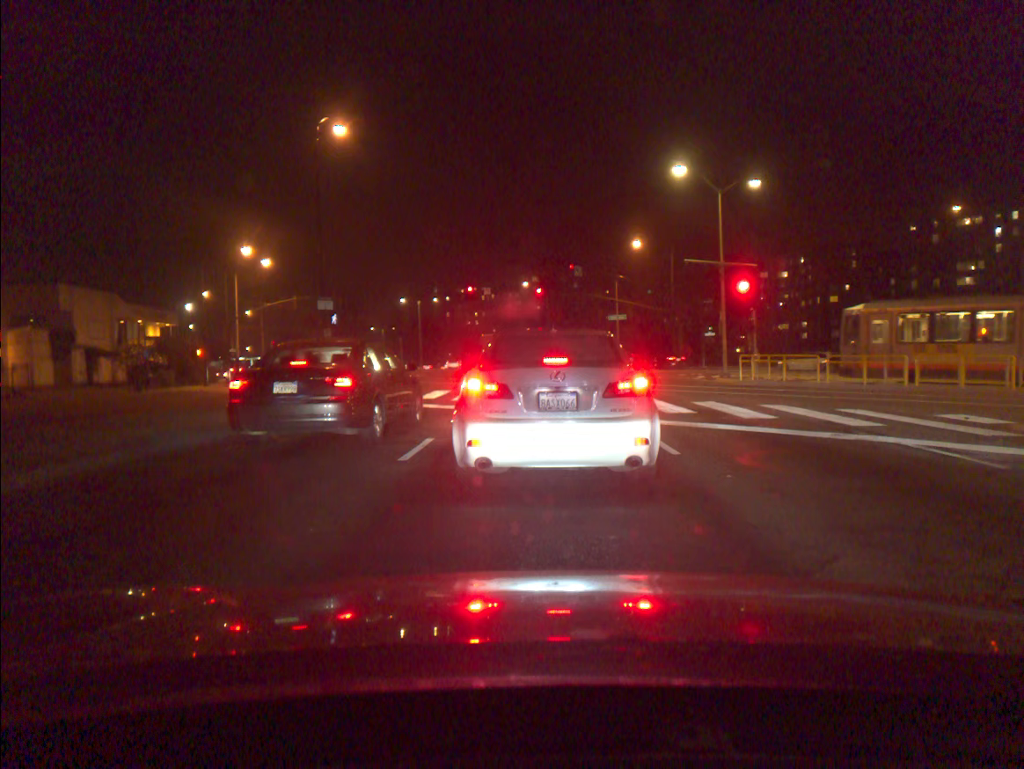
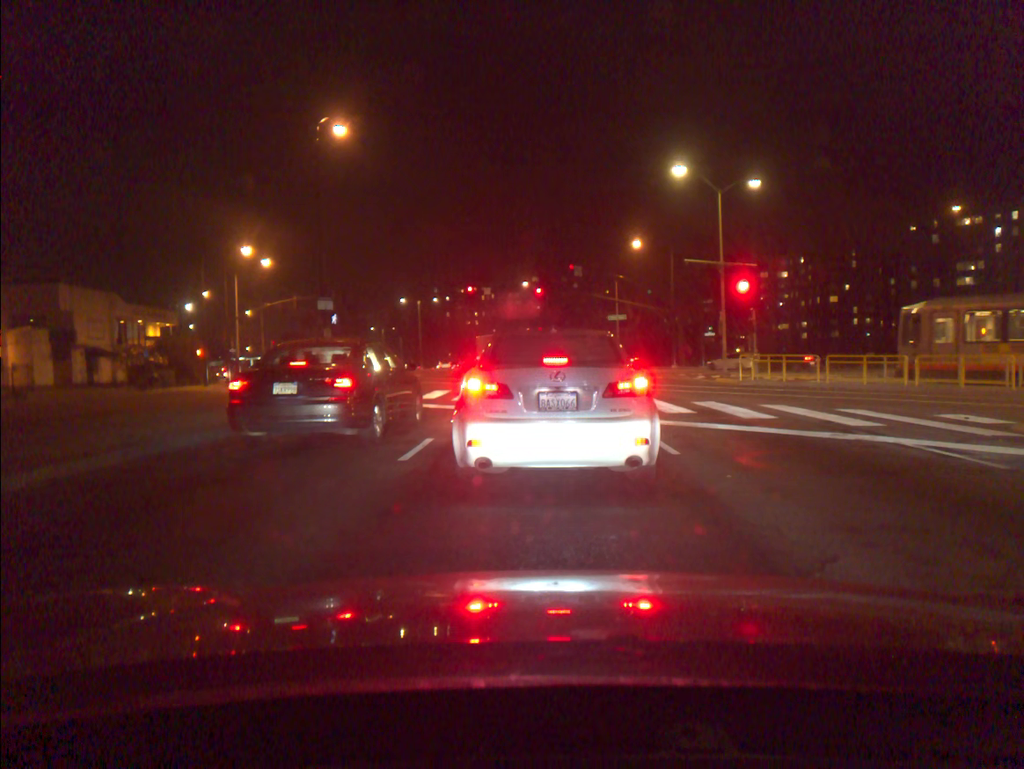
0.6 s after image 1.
(0.0, 0.0) m; 0°
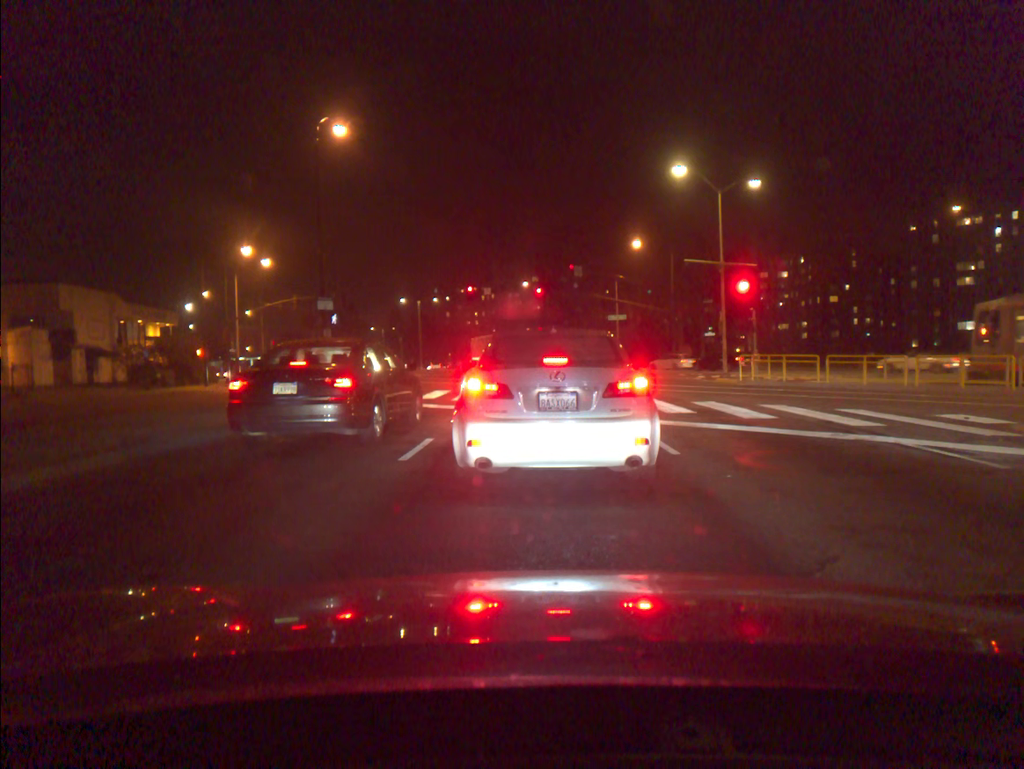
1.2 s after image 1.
(0.0, 0.0) m; 0°
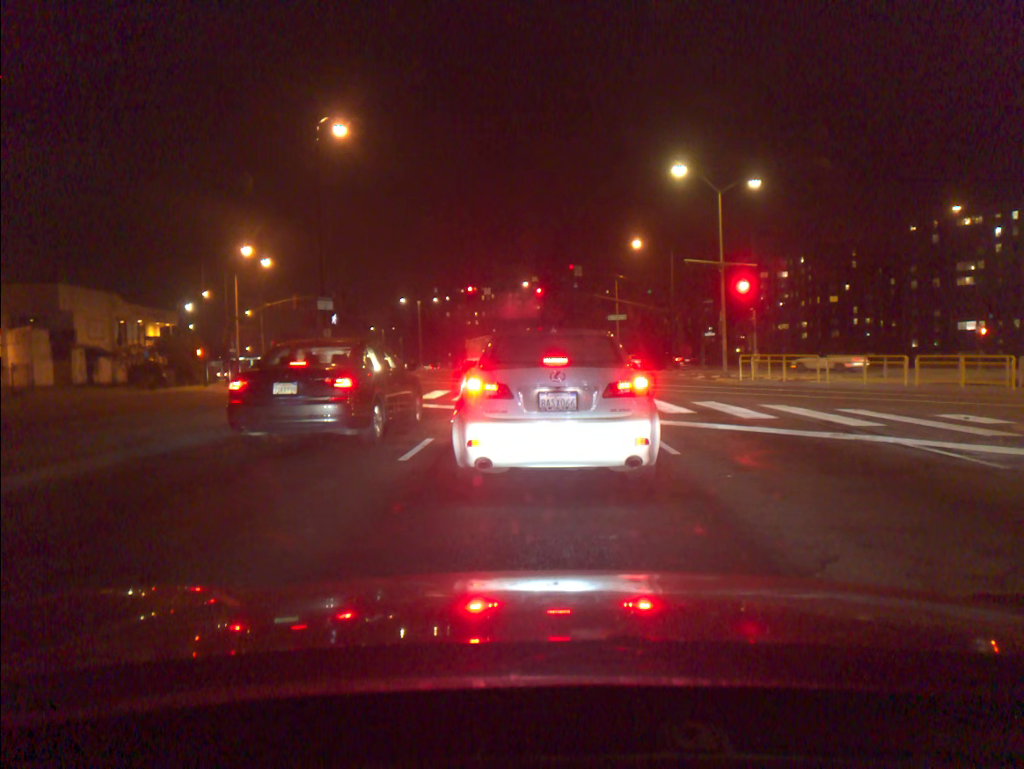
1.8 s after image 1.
(0.0, 0.0) m; 0°
